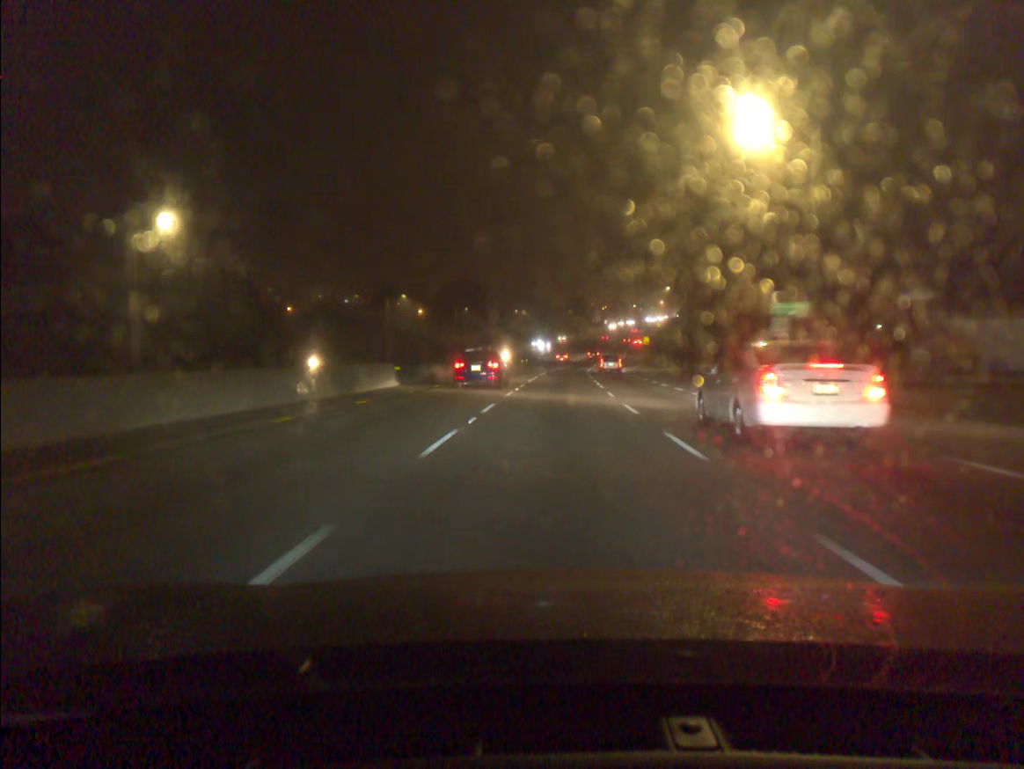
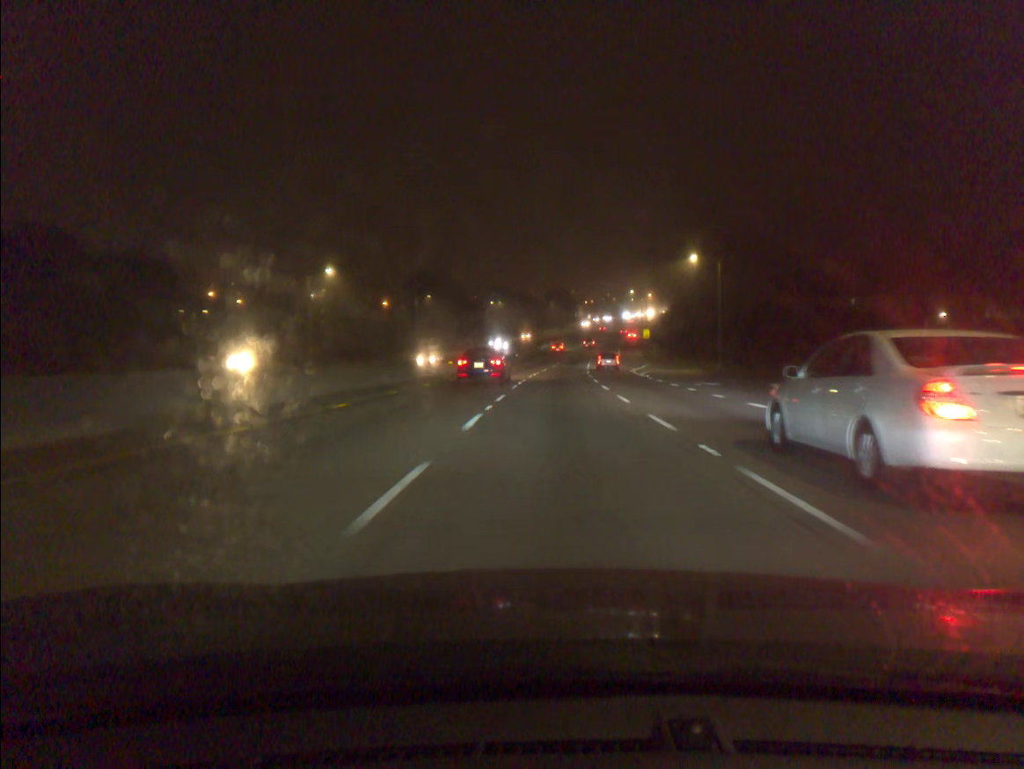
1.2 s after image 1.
(+0.3, +26.4) m; +1°
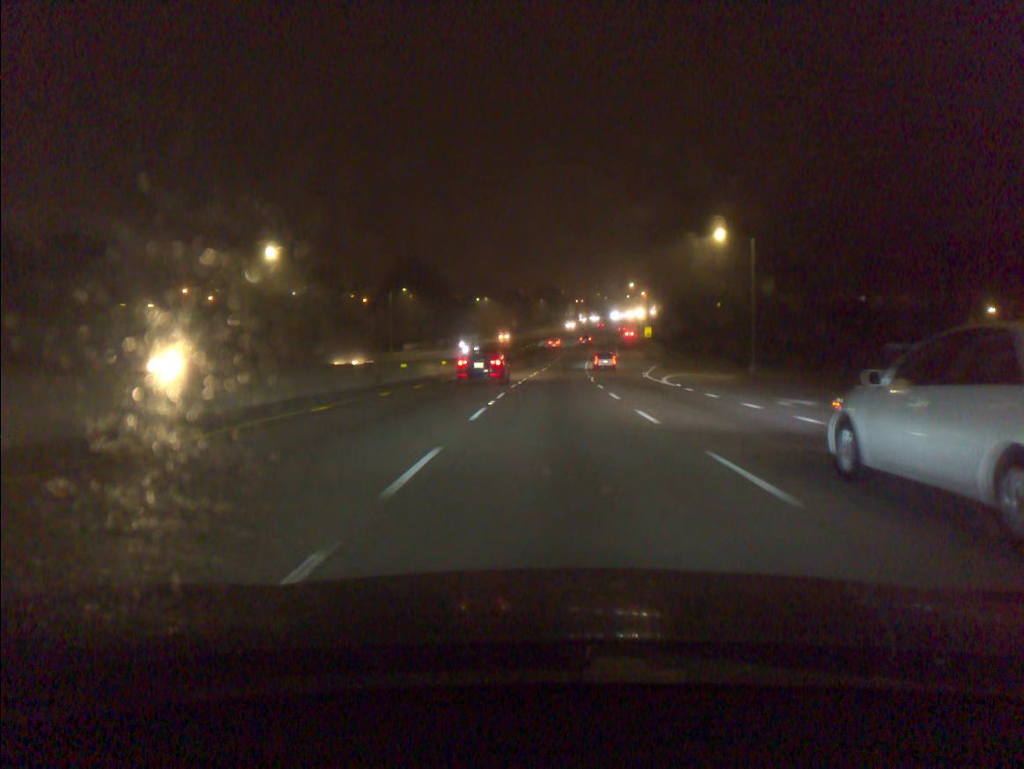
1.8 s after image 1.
(+0.1, +13.4) m; +1°
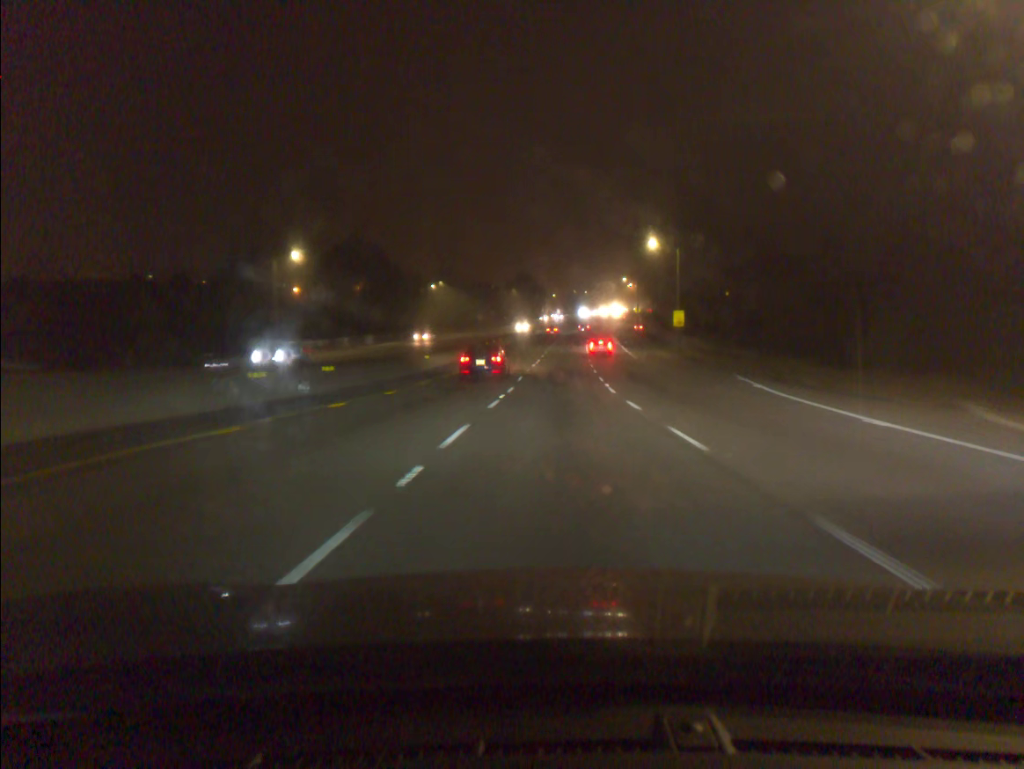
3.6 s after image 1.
(+0.7, +41.0) m; +2°
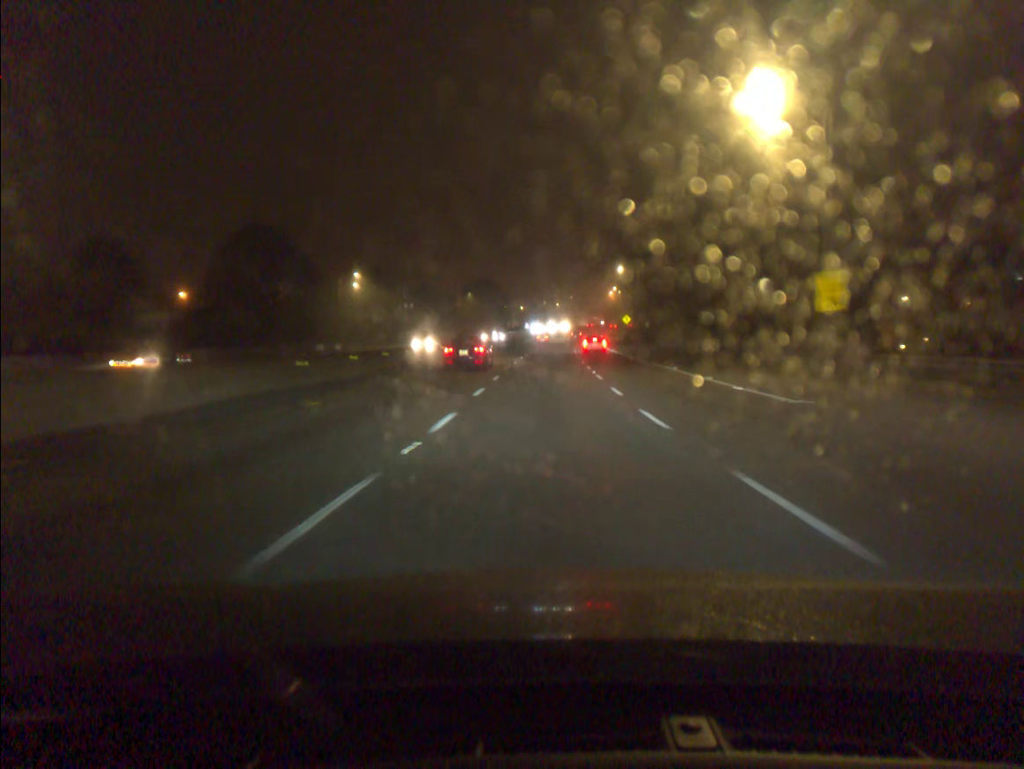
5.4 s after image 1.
(+1.0, +42.3) m; +2°
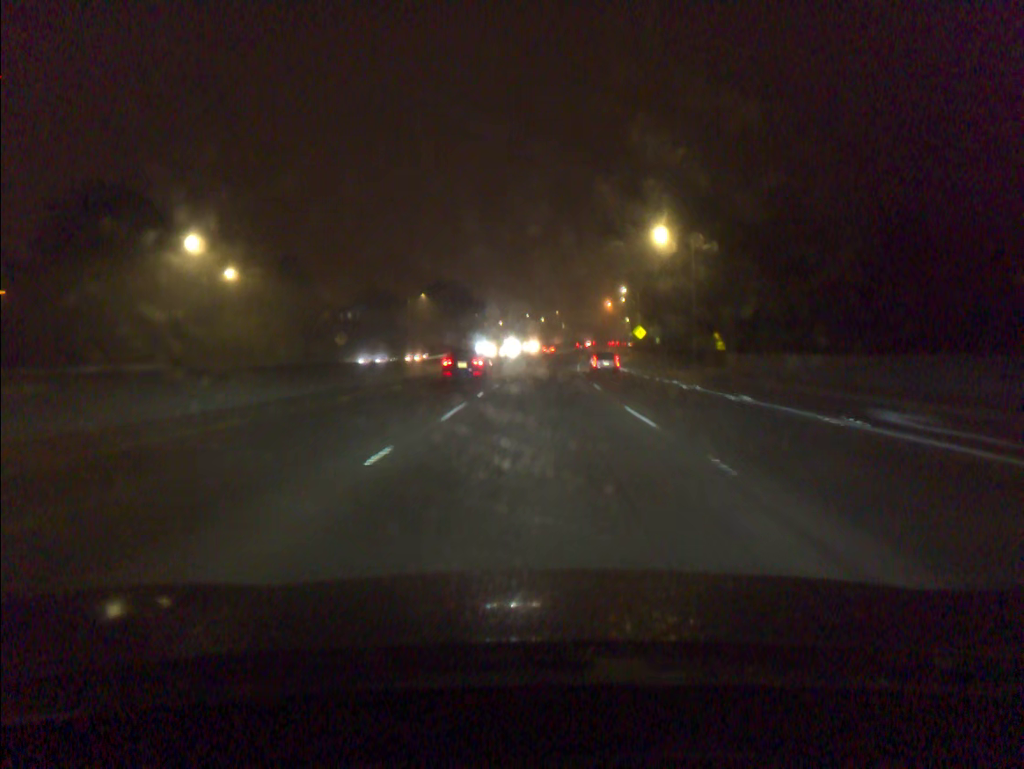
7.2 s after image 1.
(+0.5, +42.7) m; +1°
